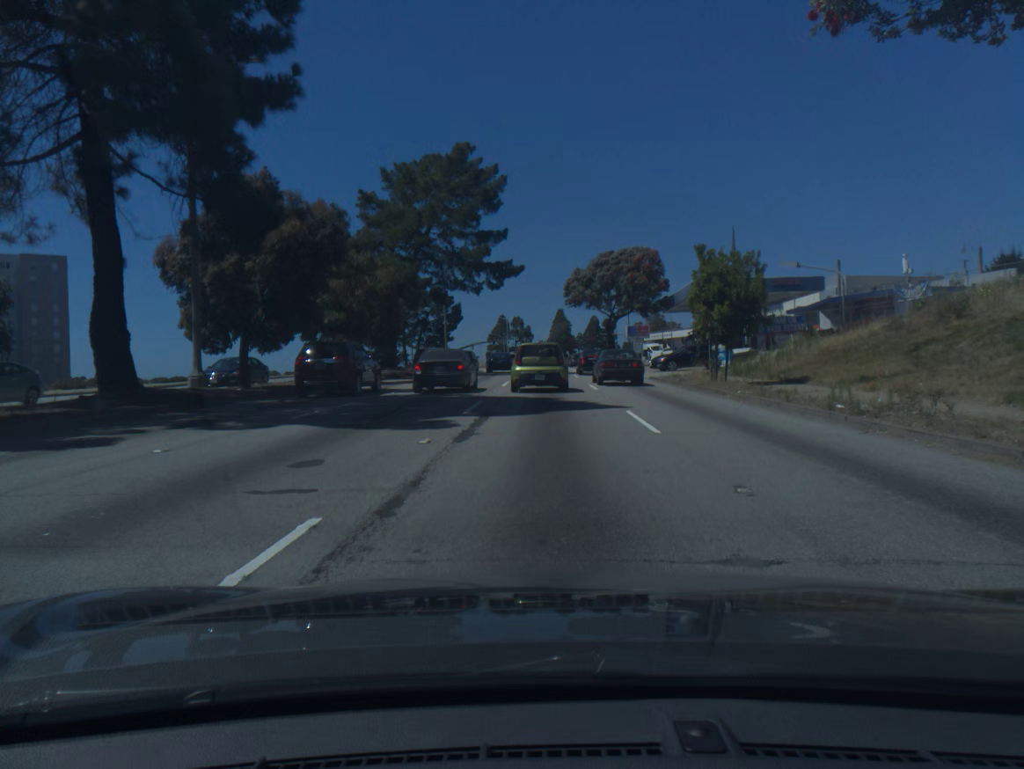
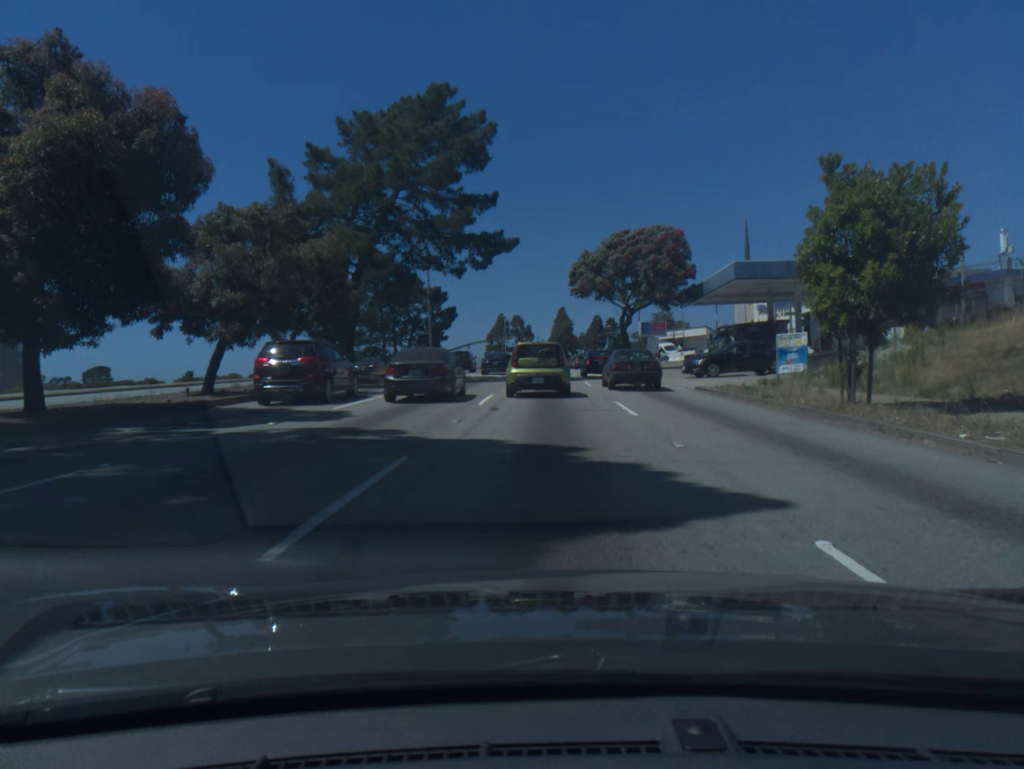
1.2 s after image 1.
(0.0, +11.3) m; 0°
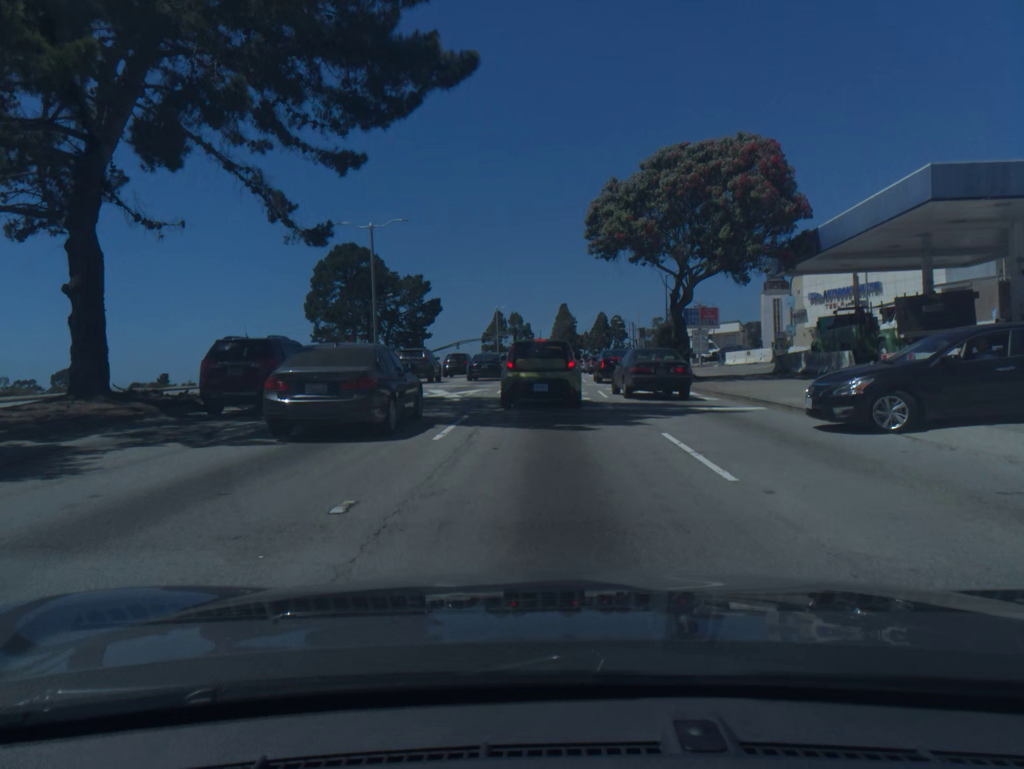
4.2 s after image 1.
(0.0, +22.9) m; 0°
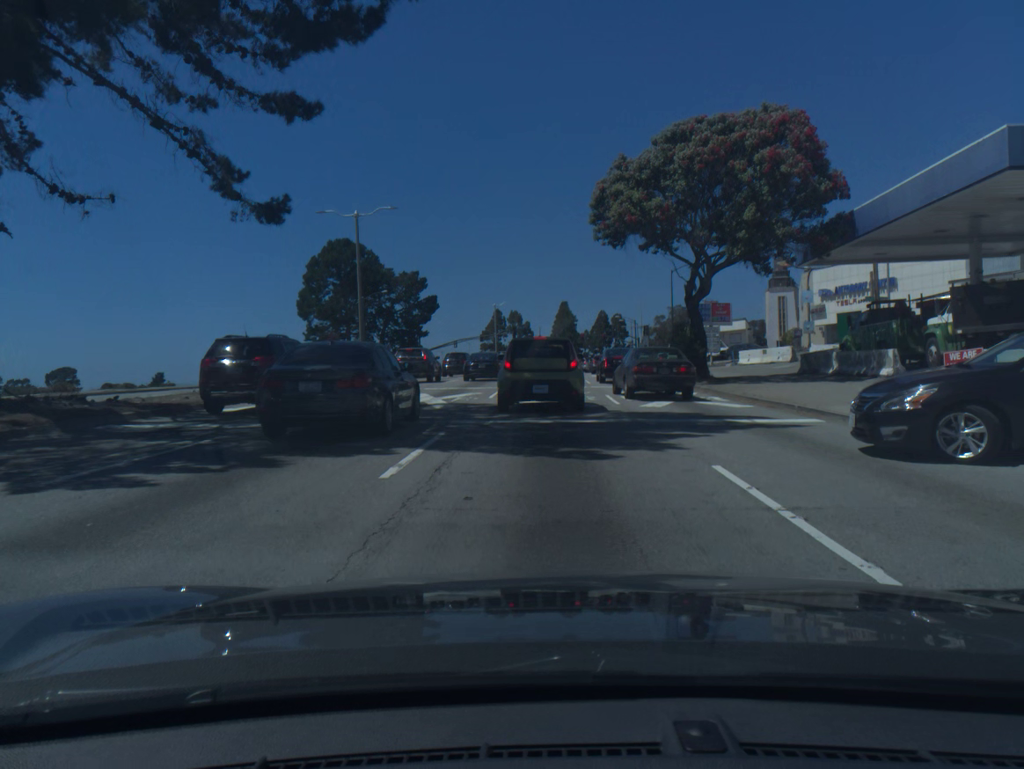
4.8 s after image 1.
(0.0, +3.6) m; 0°
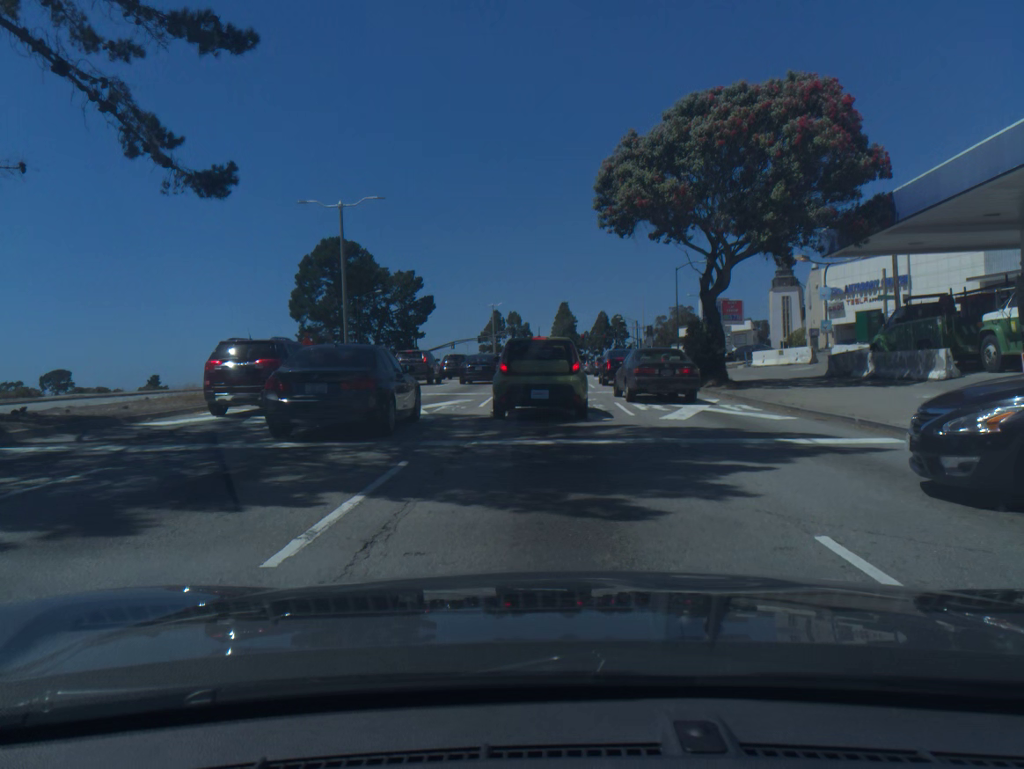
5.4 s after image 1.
(0.0, +3.2) m; 0°
